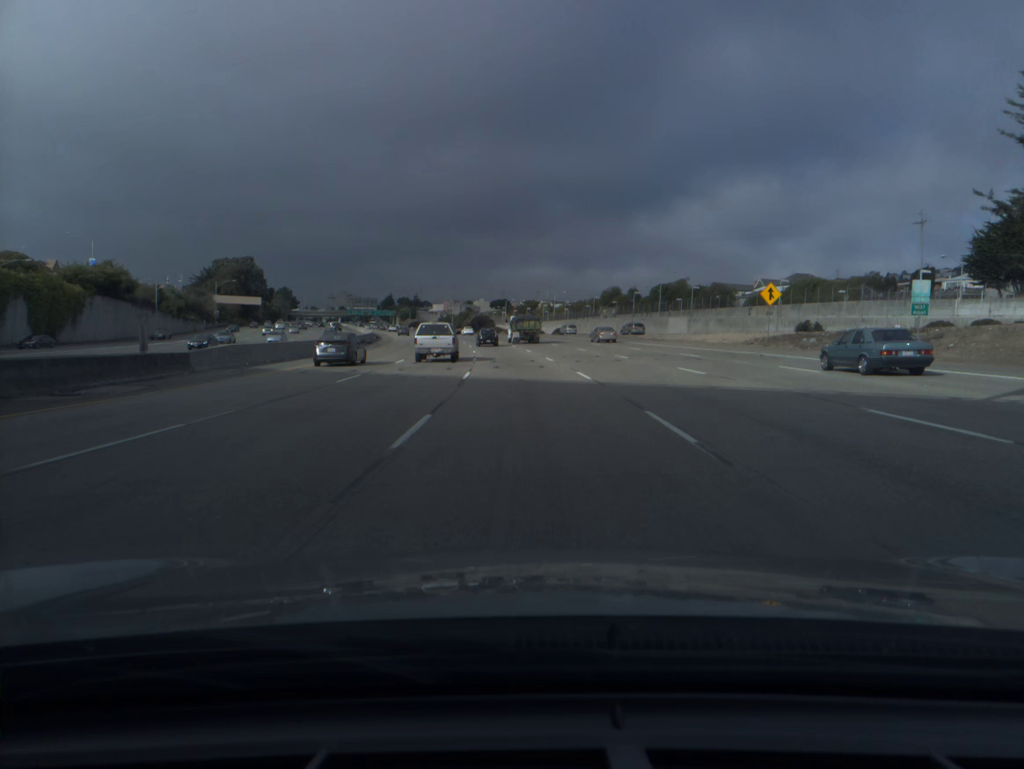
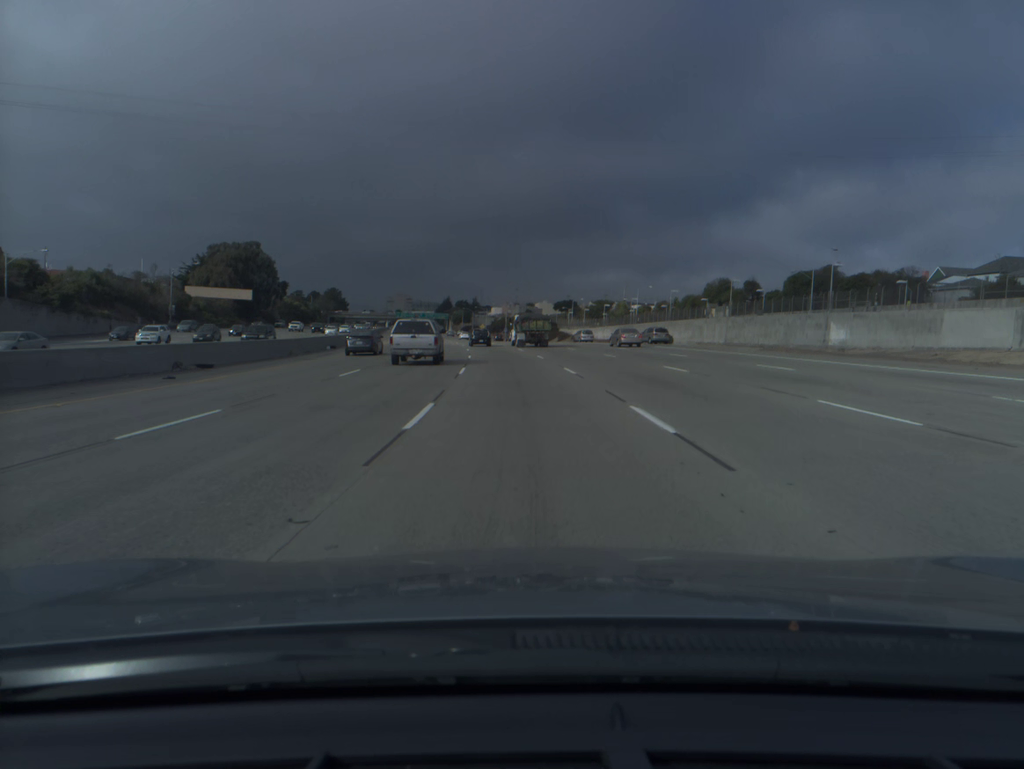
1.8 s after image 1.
(-2.0, +55.3) m; -5°
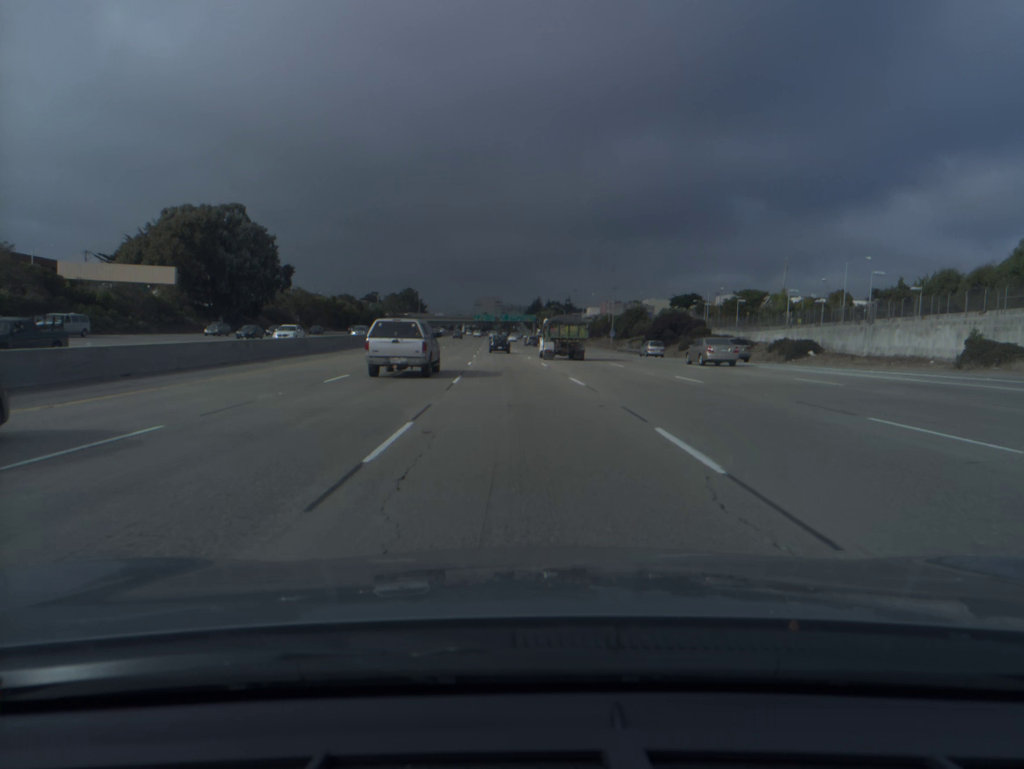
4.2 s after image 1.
(-4.4, +73.8) m; -7°
